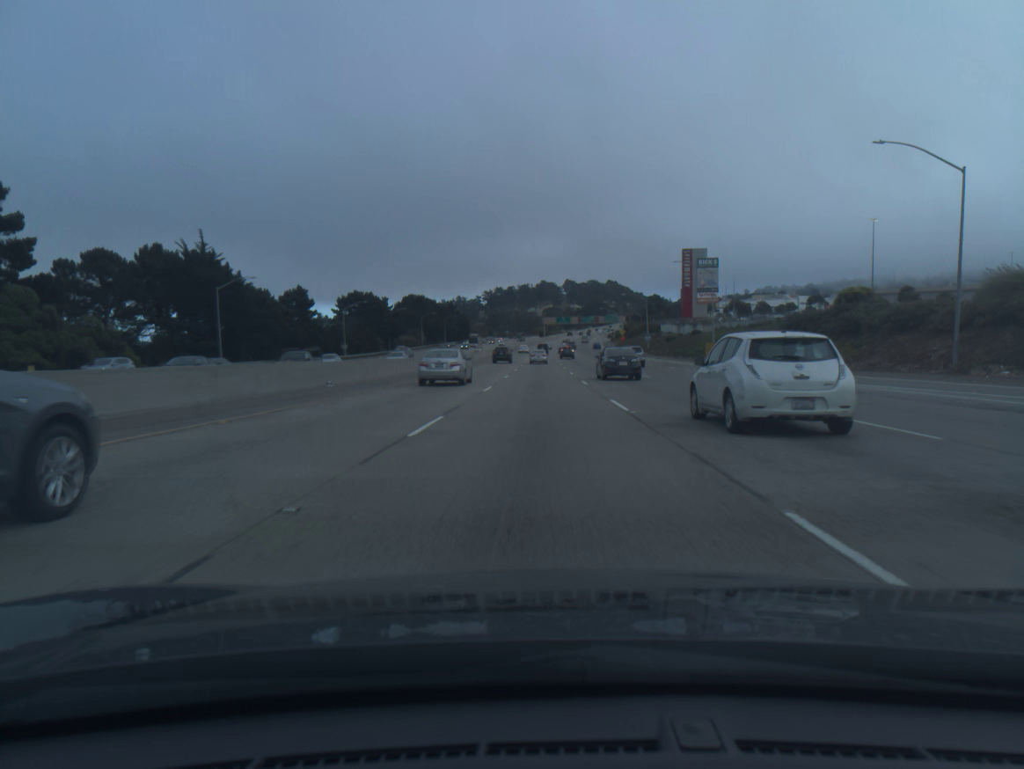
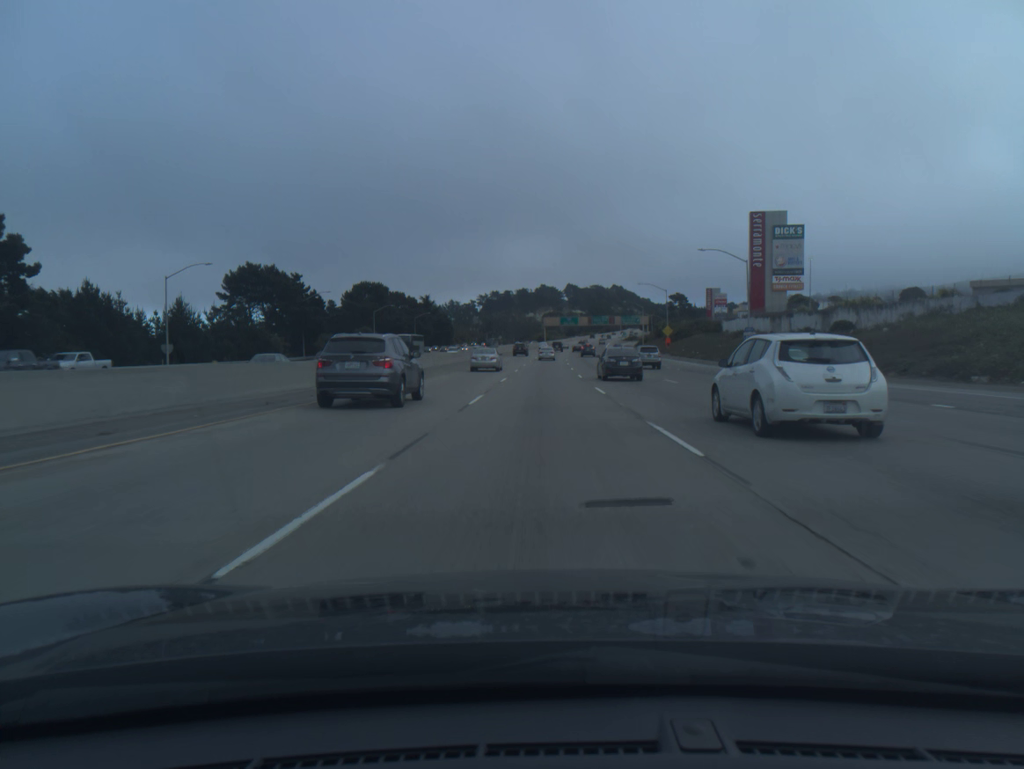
(-0.1, +65.6) m; 0°
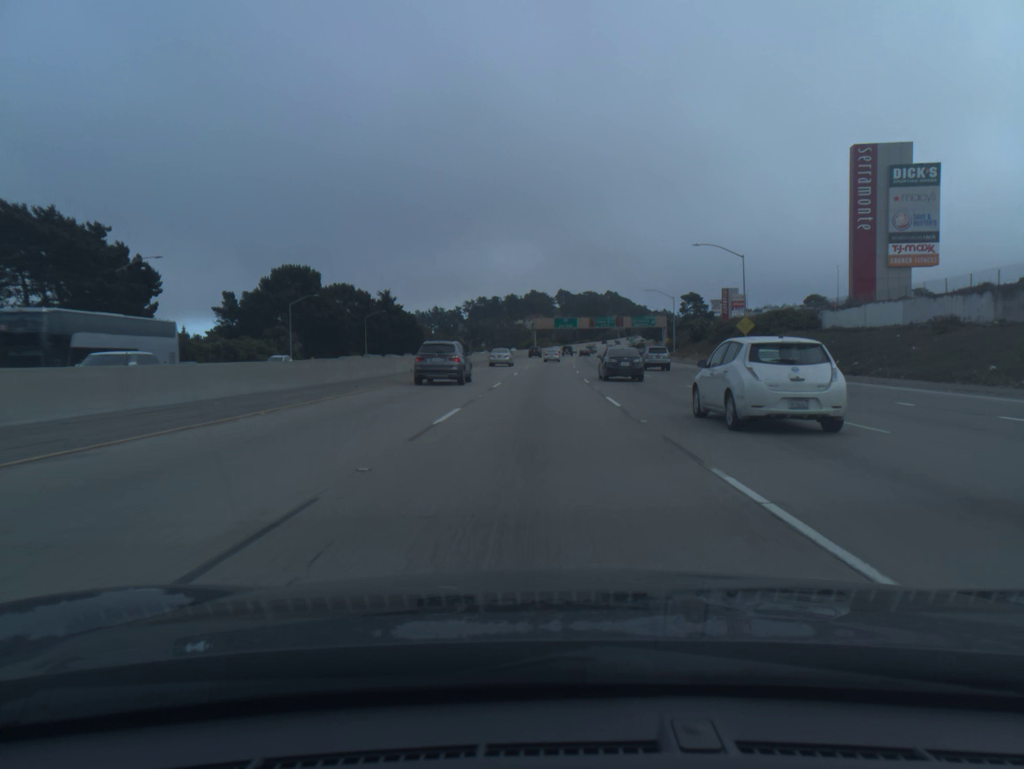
(+0.3, +49.3) m; +1°
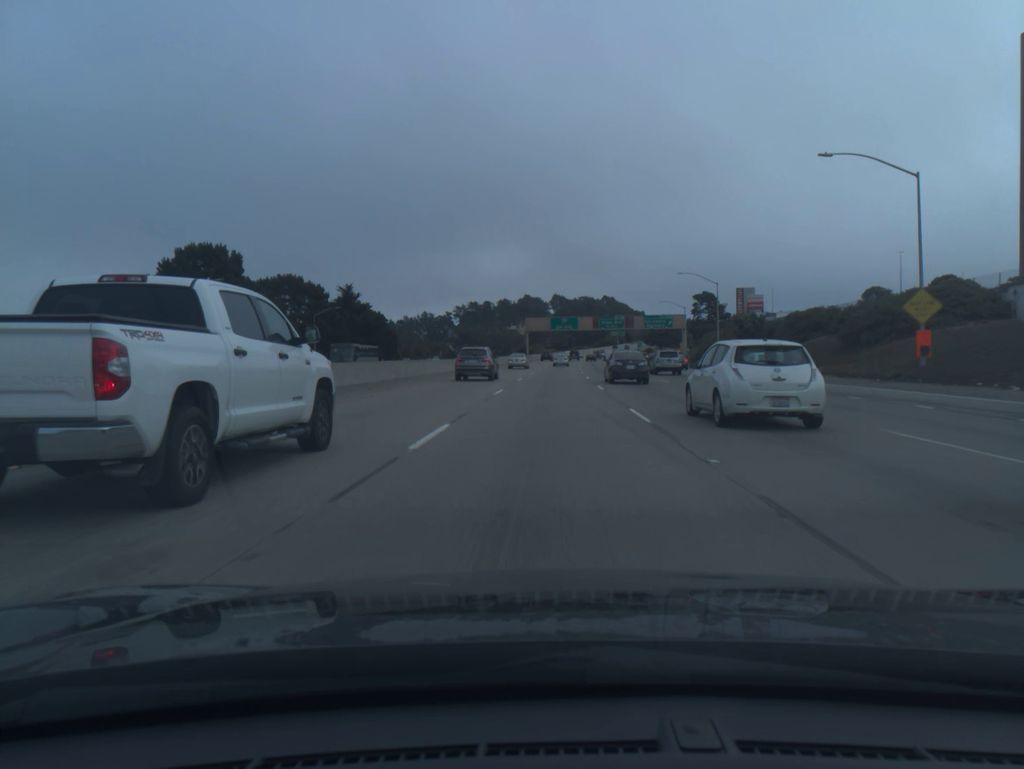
(+0.1, +33.0) m; 0°
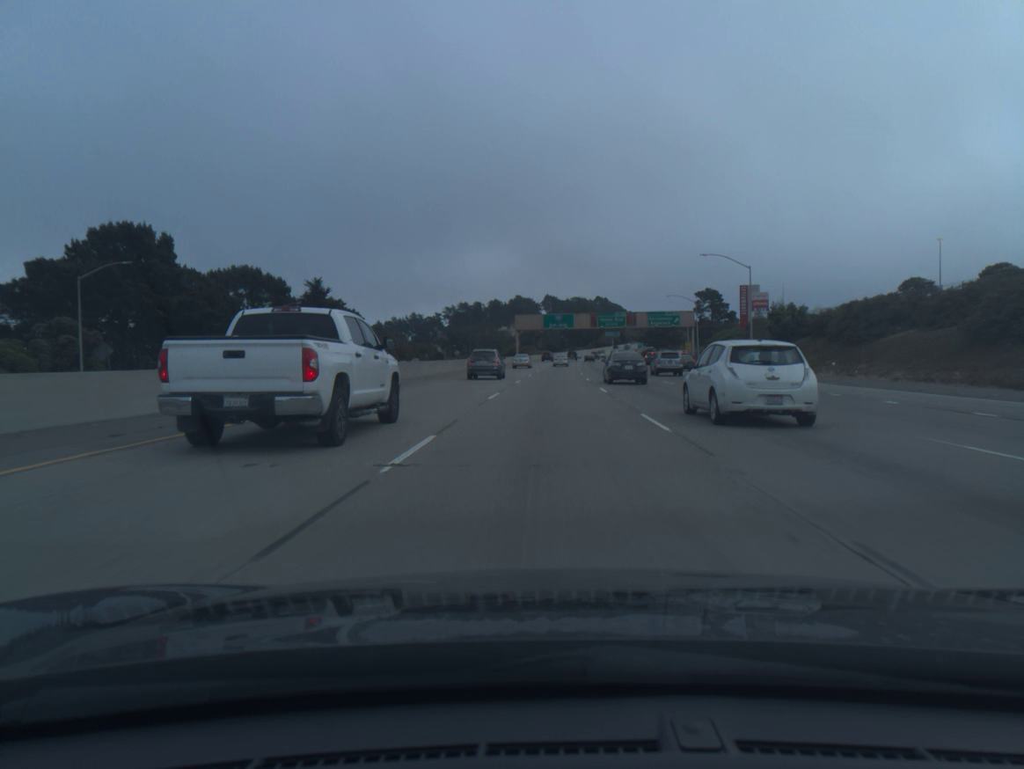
(+0.1, +16.6) m; +1°
